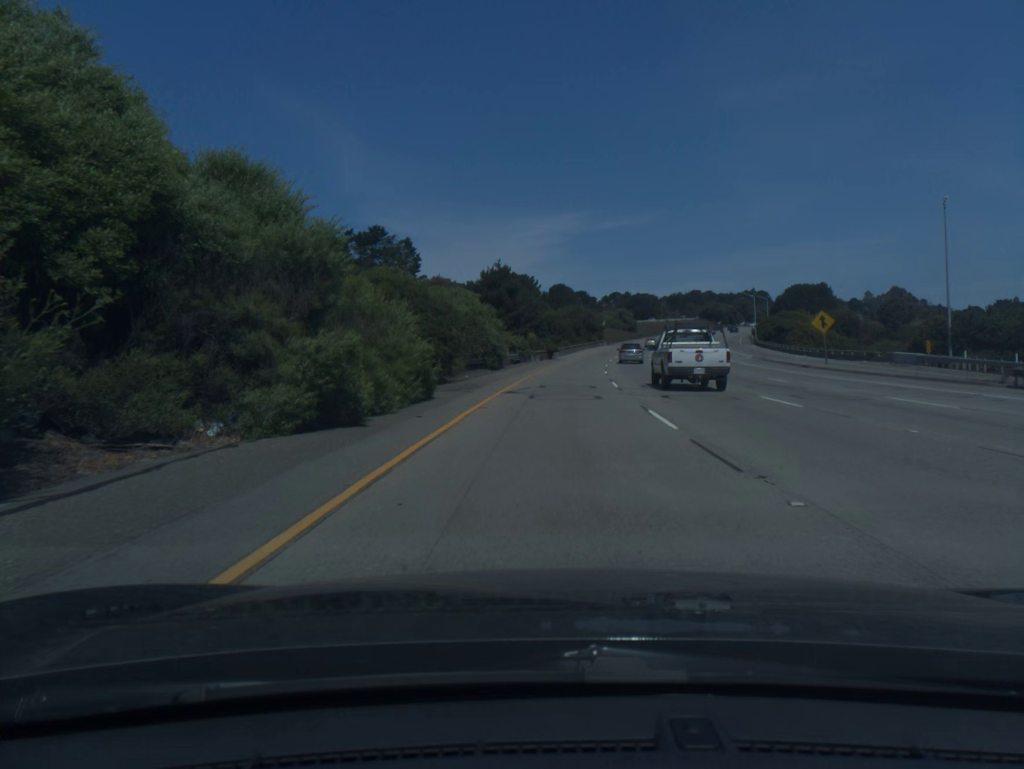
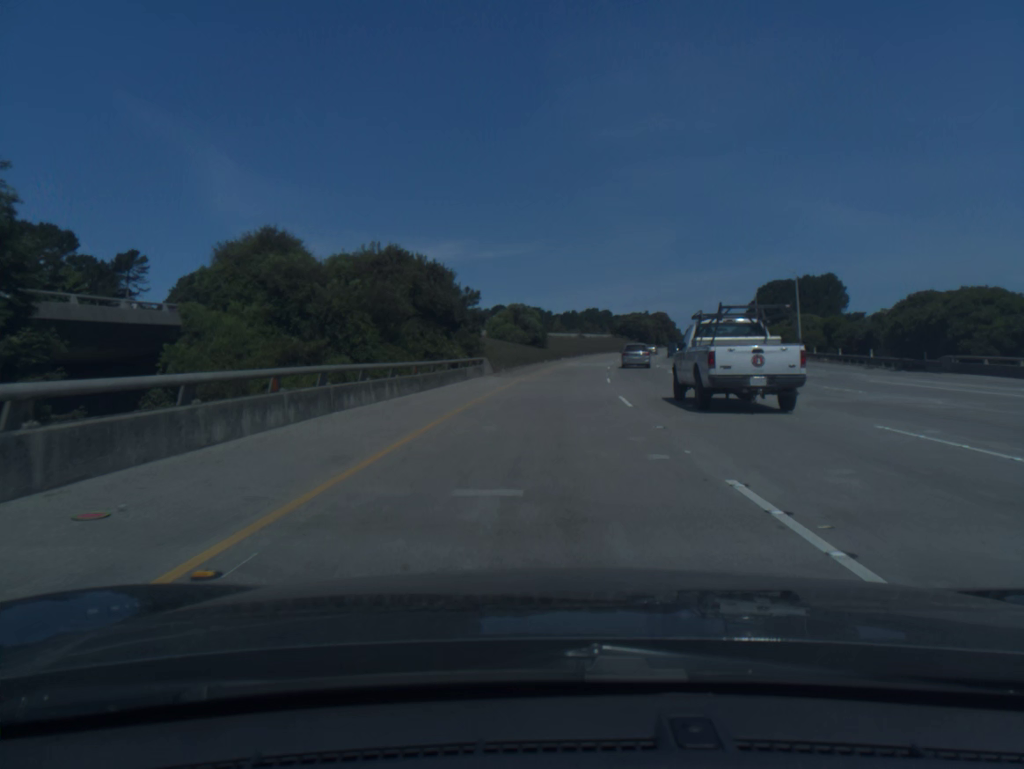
(+7.8, +95.9) m; +9°
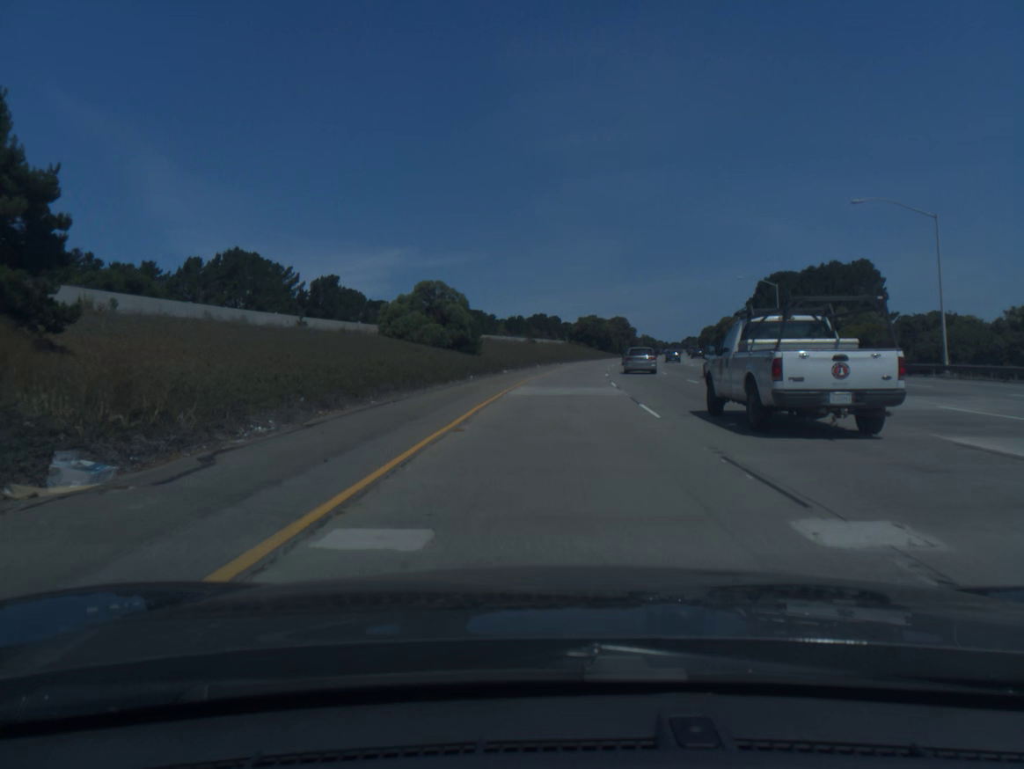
(+1.2, +38.8) m; +4°
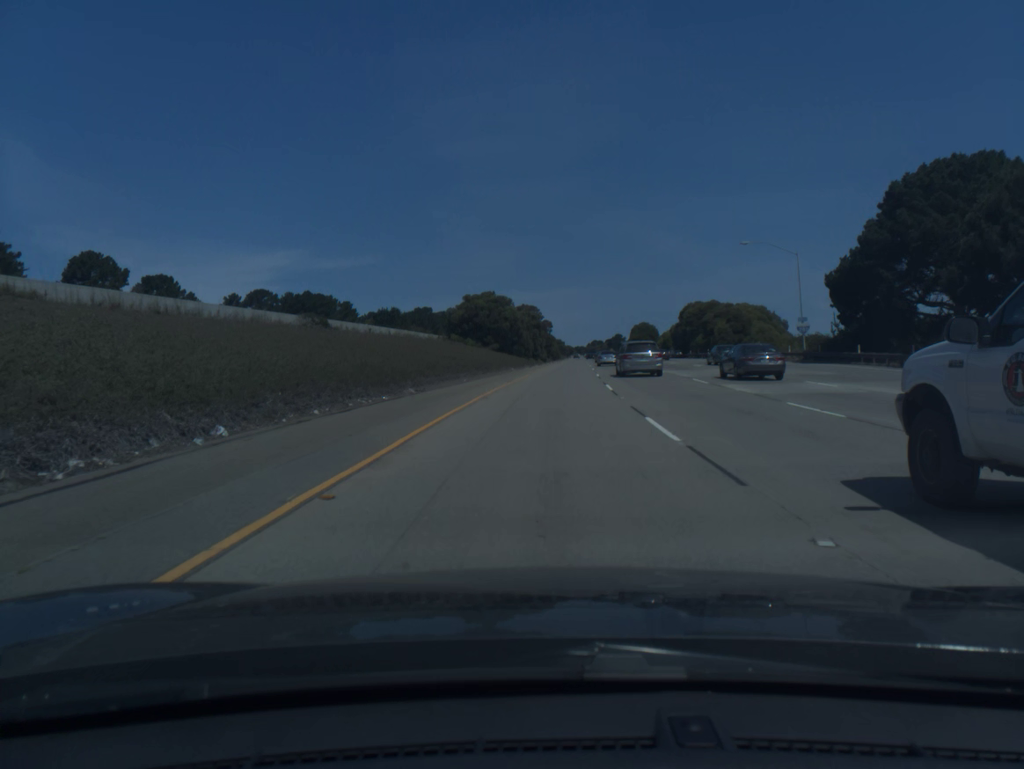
(+5.7, +78.2) m; +8°
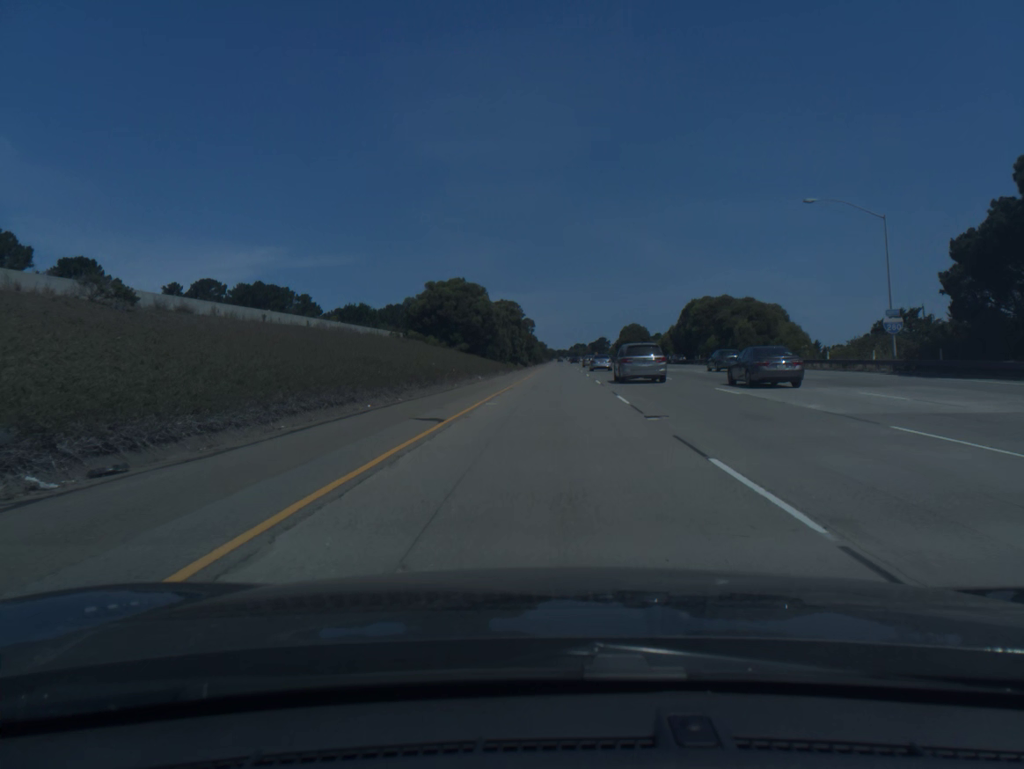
(+0.2, +19.8) m; +1°
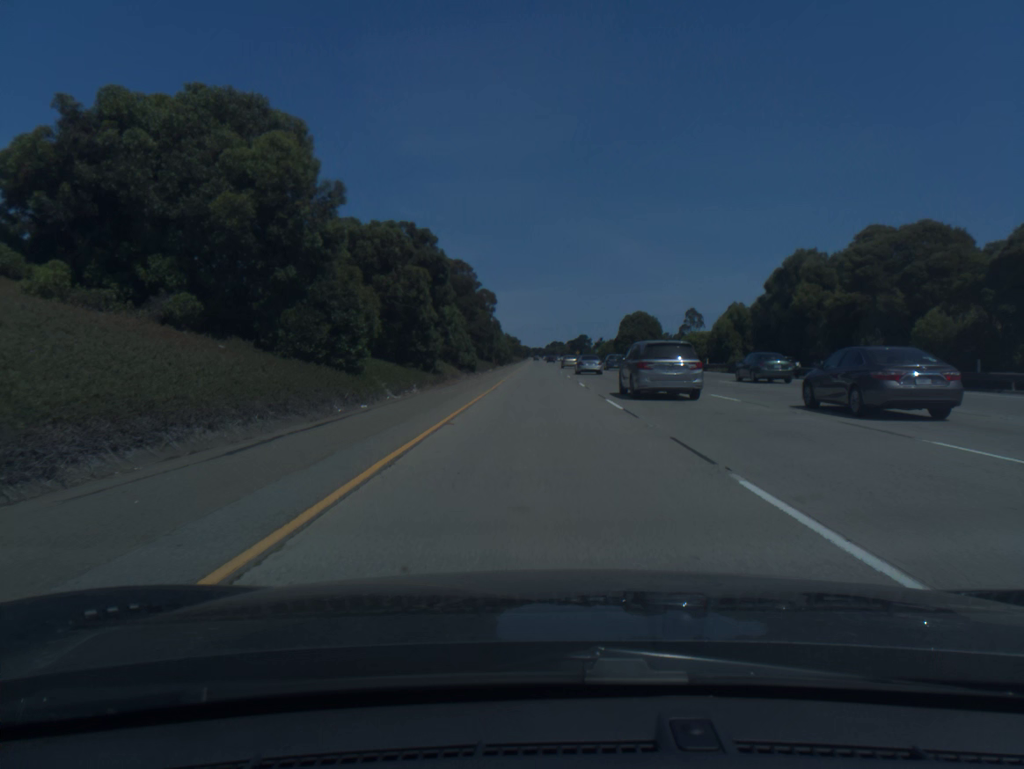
(+1.3, +60.0) m; +2°
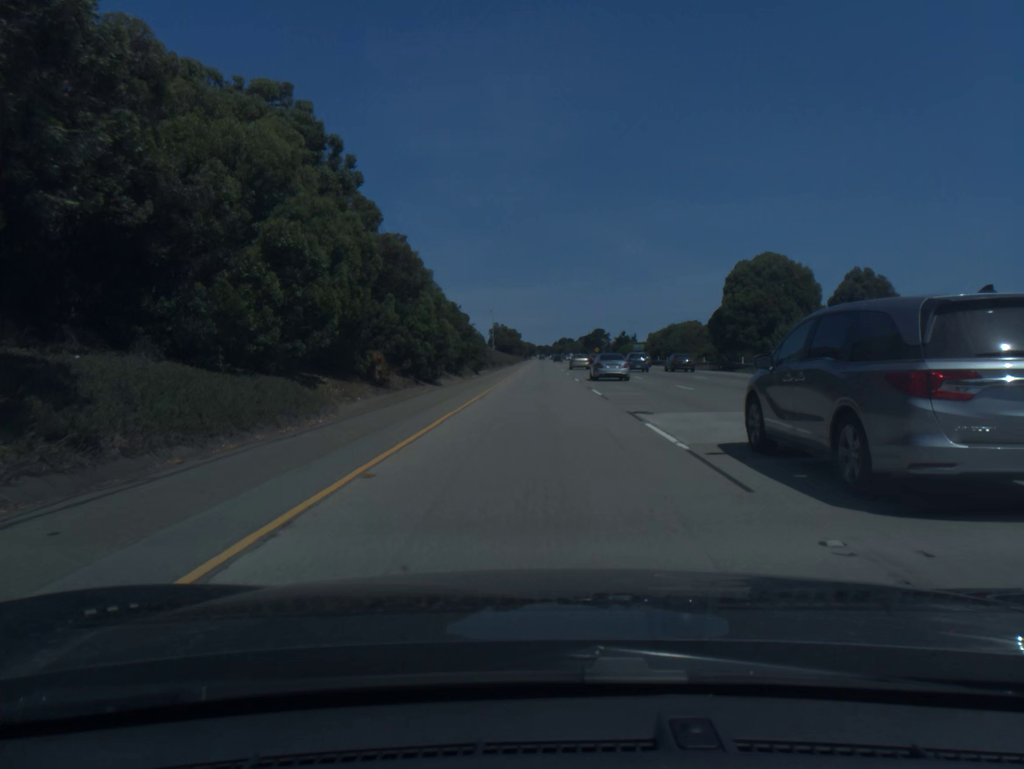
(-0.3, +81.2) m; 0°
